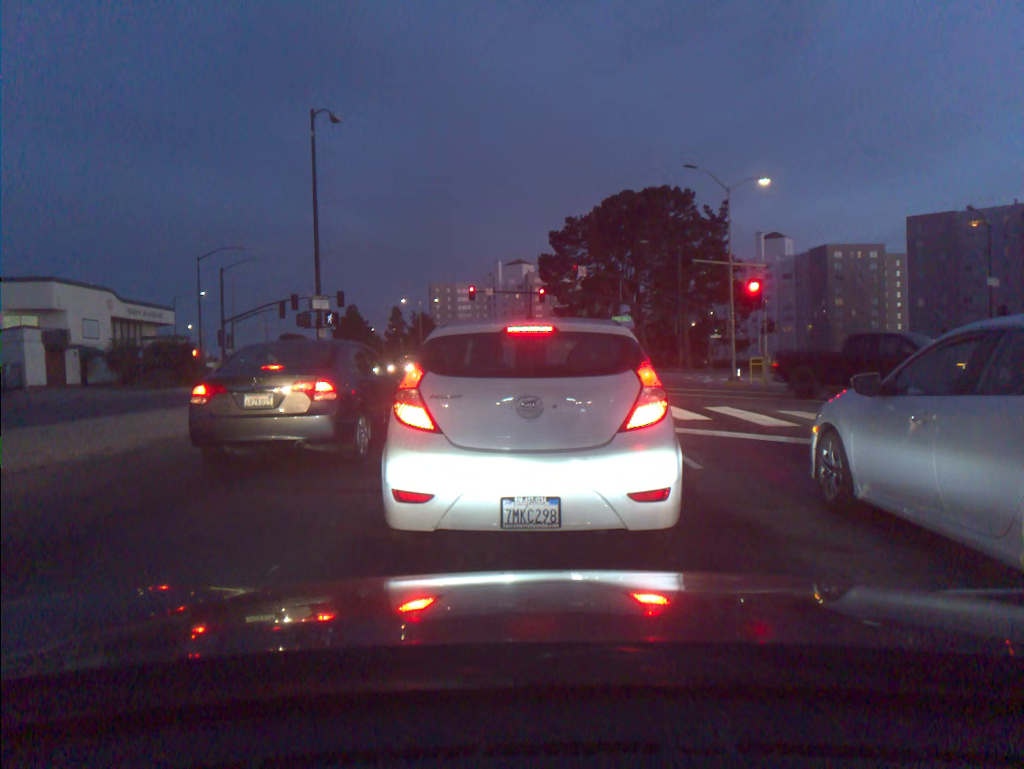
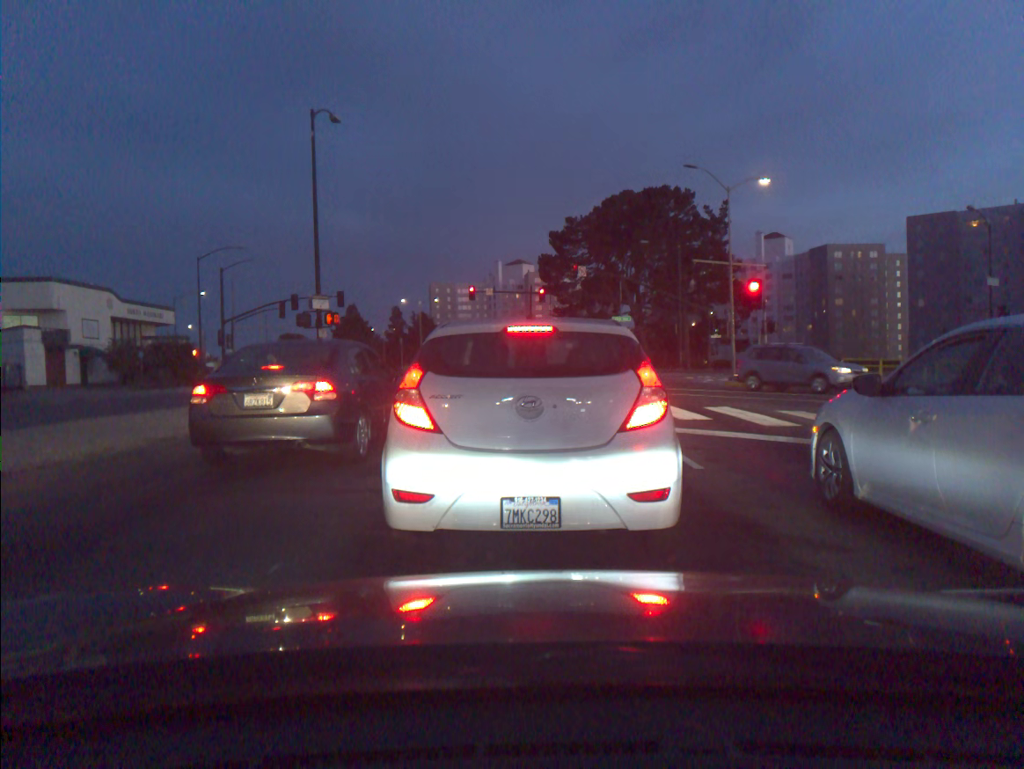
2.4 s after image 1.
(0.0, 0.0) m; 0°
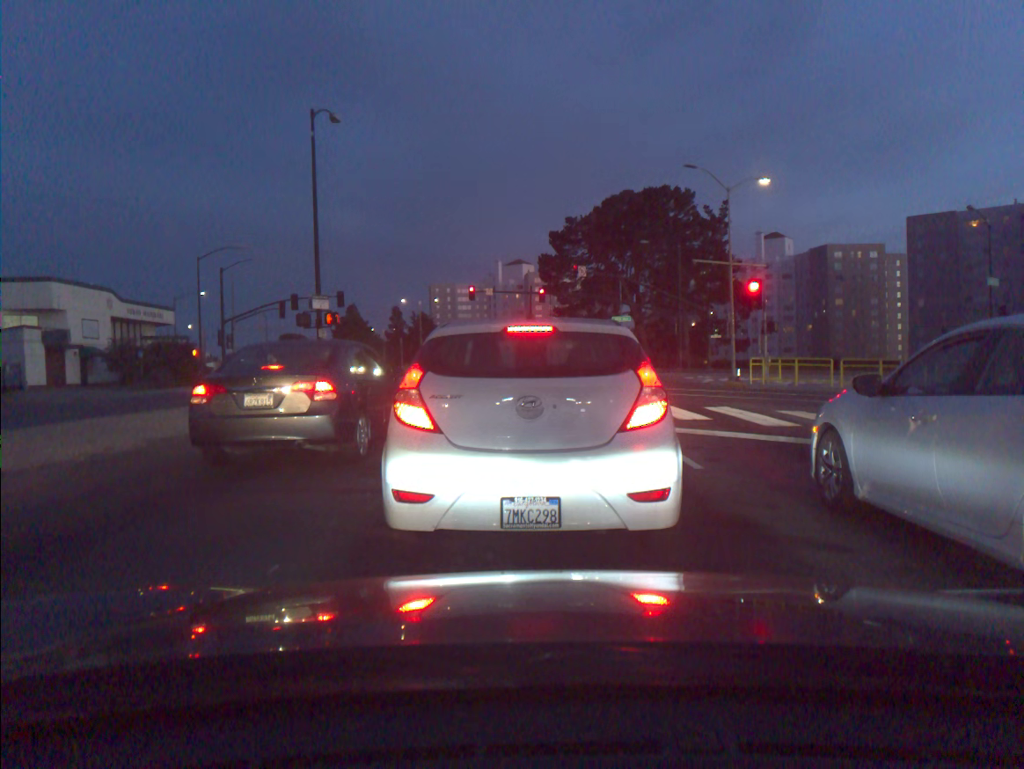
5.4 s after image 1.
(0.0, +0.1) m; 0°
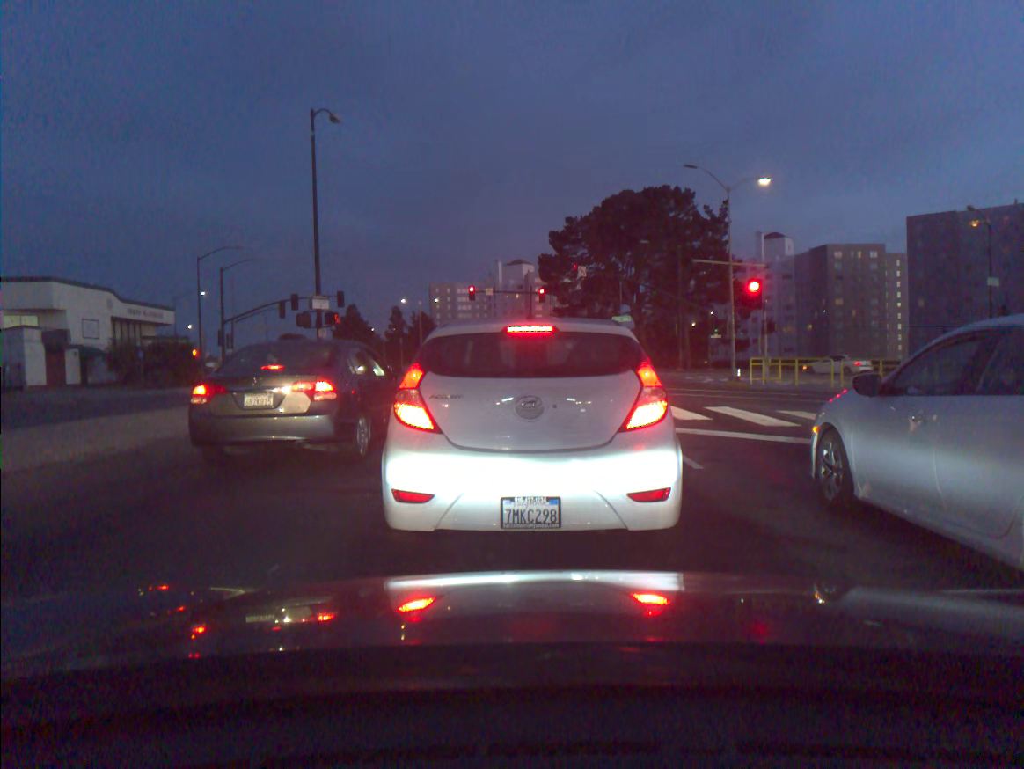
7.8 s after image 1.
(0.0, 0.0) m; 0°
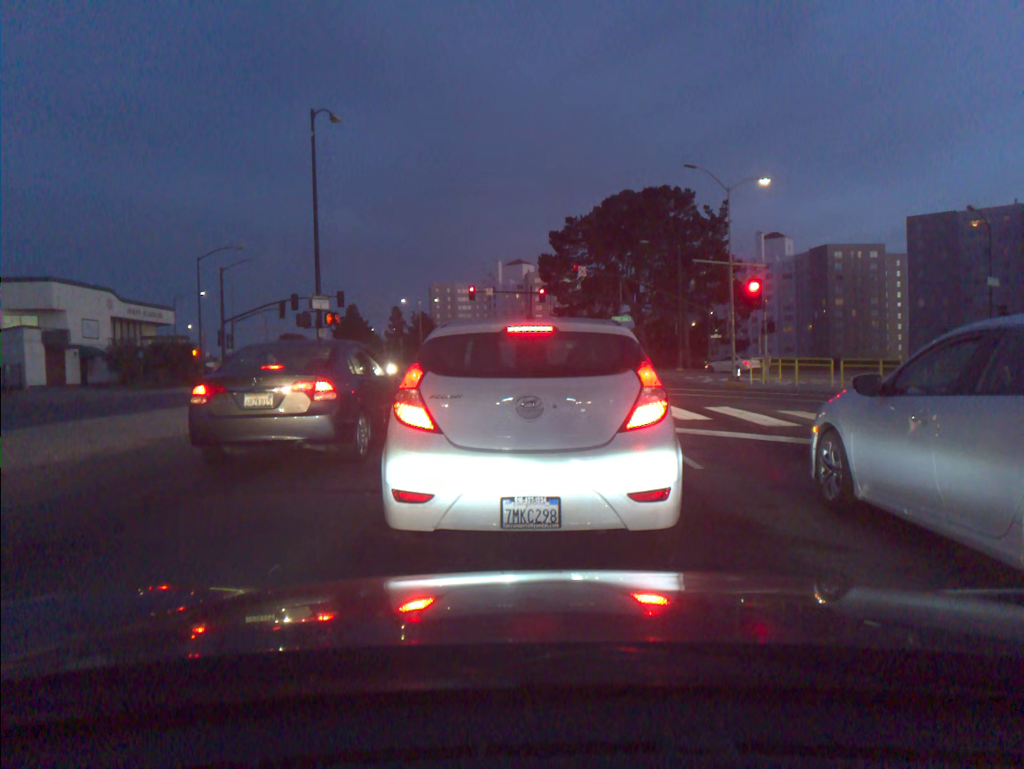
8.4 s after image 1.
(0.0, 0.0) m; 0°
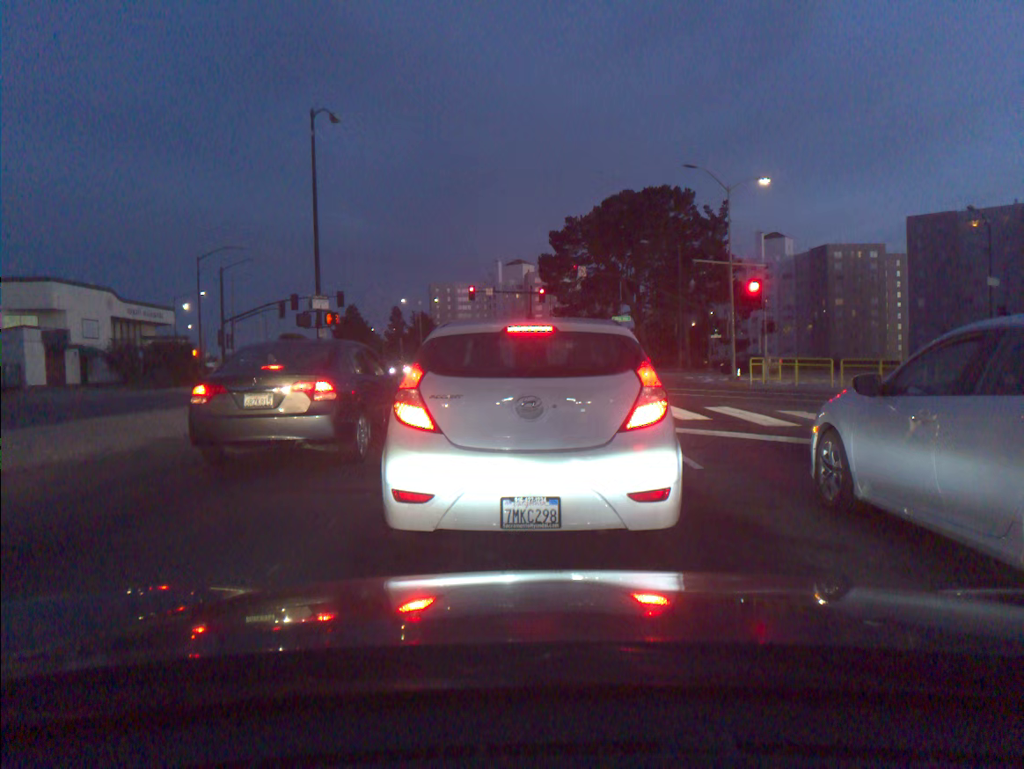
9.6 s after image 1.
(0.0, 0.0) m; 0°
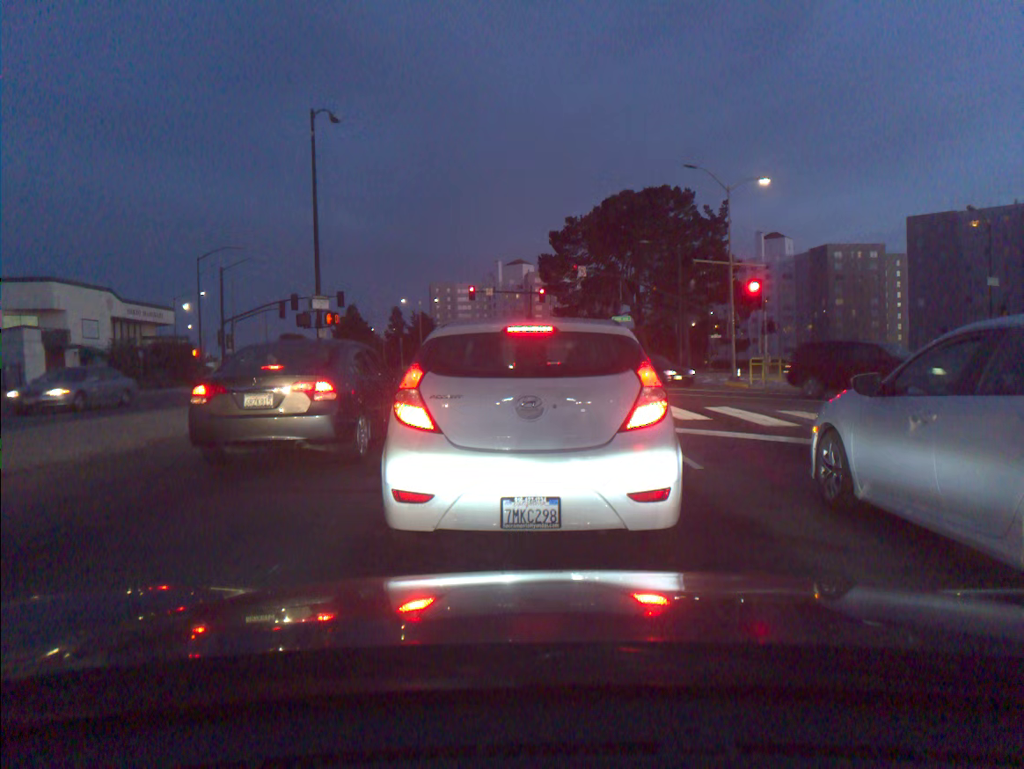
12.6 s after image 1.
(0.0, 0.0) m; 0°
